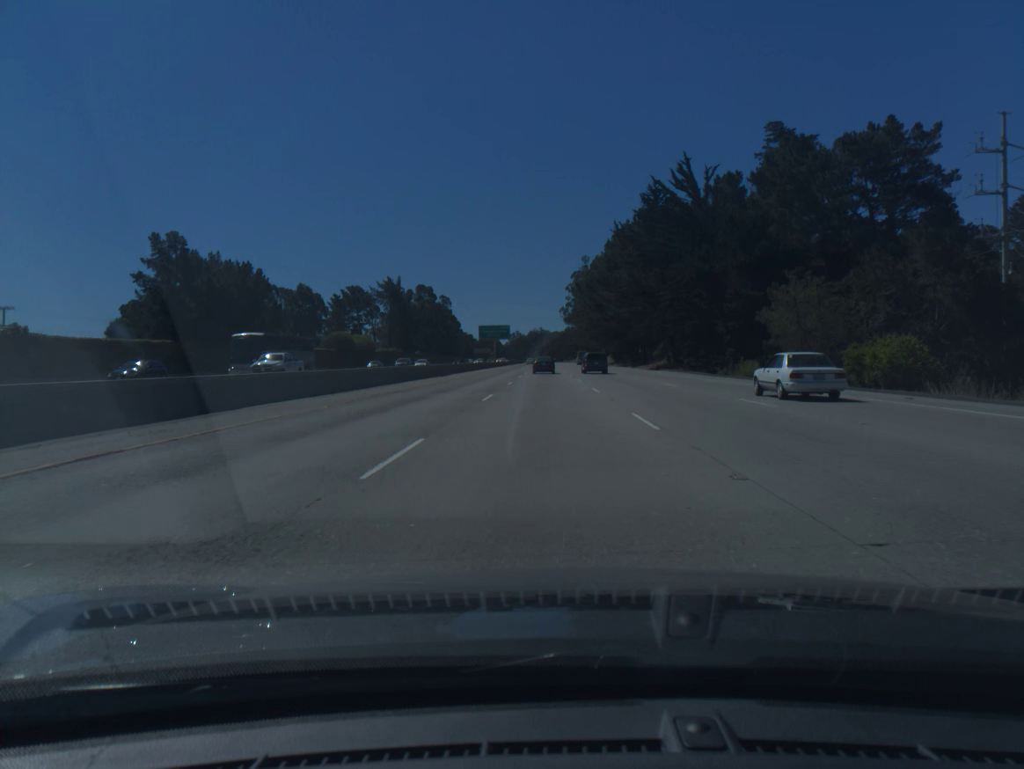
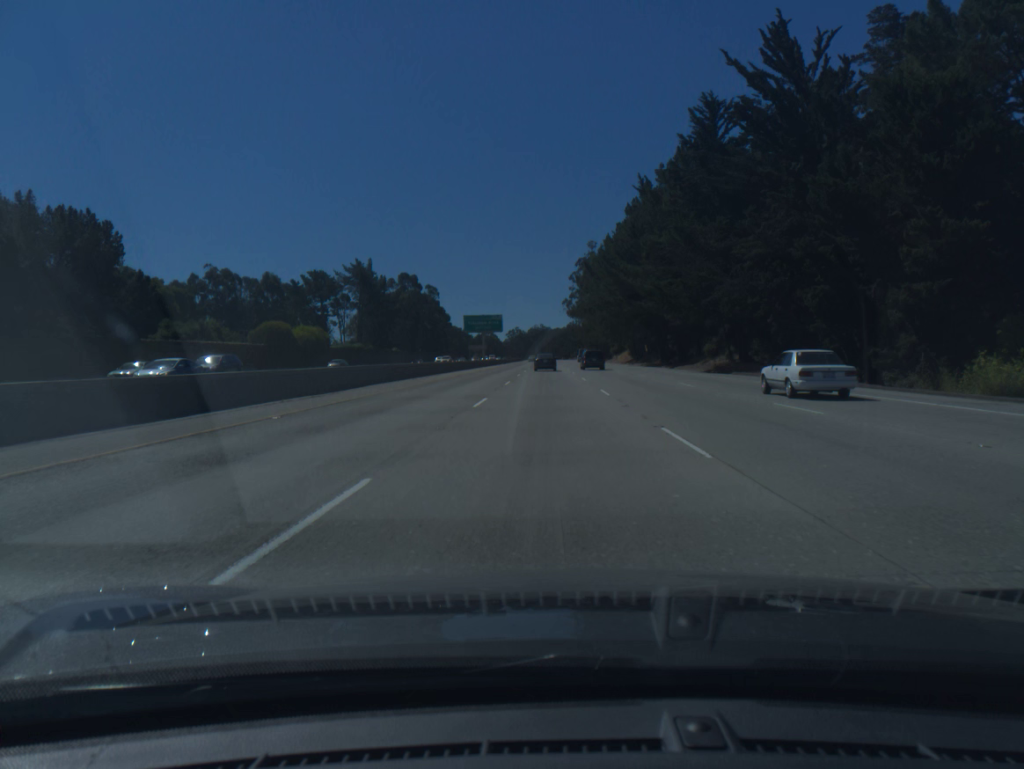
(0.0, +32.8) m; 0°
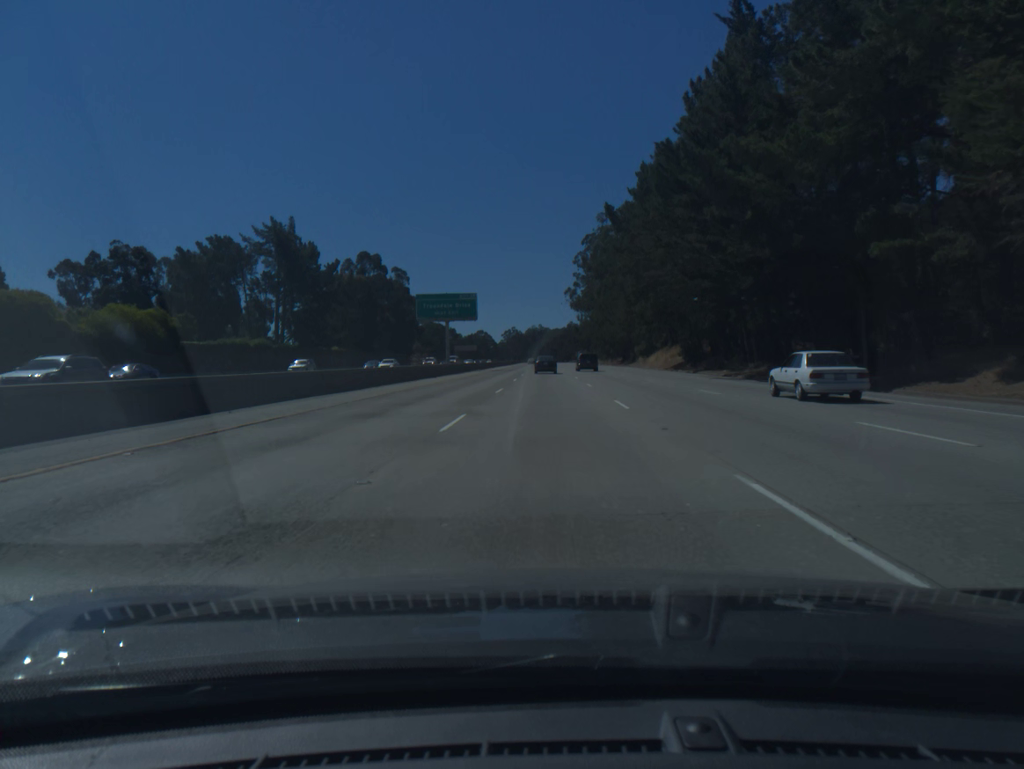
(0.0, +49.2) m; 0°
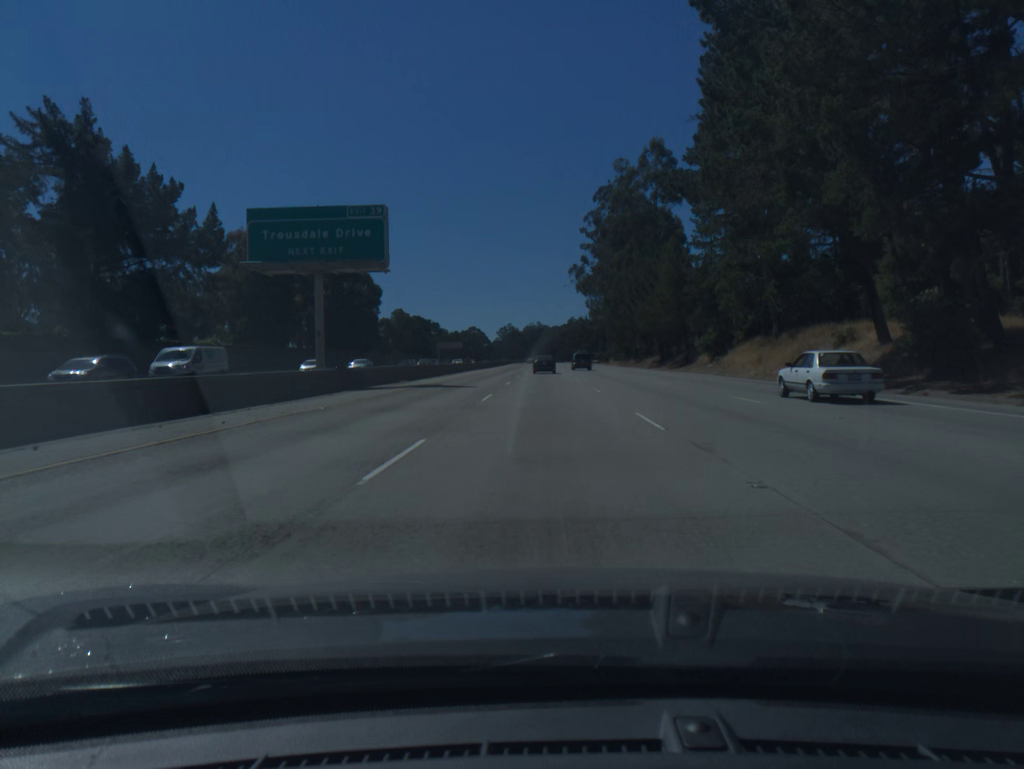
(0.0, +49.3) m; 0°
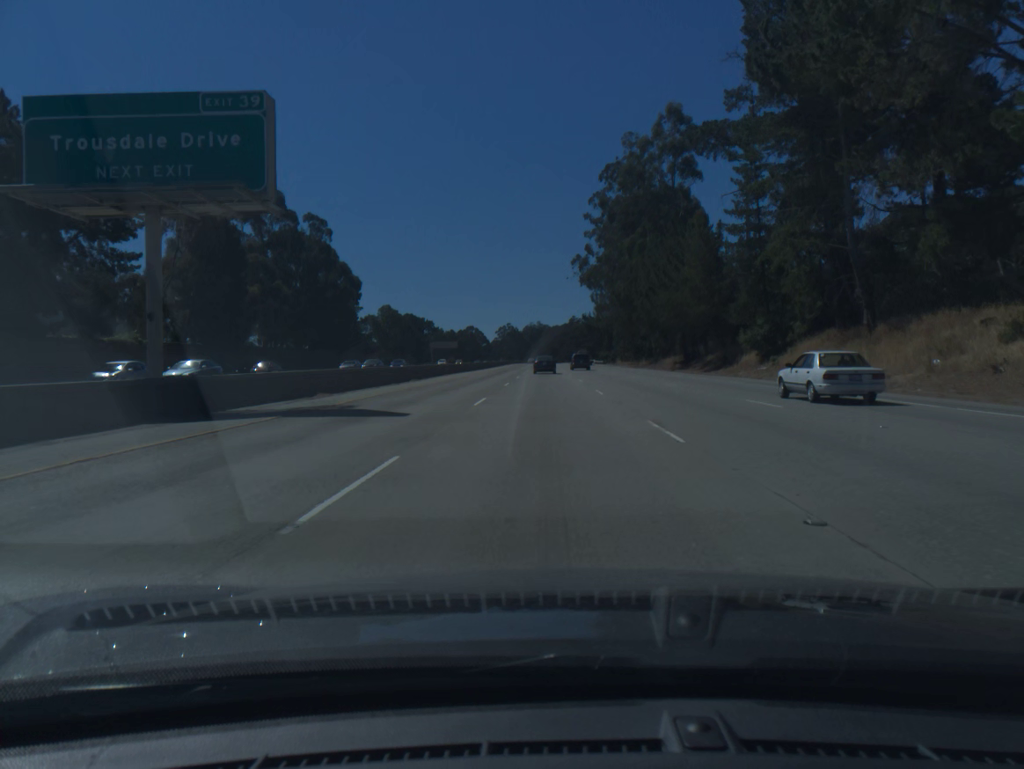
(0.0, +16.4) m; 0°
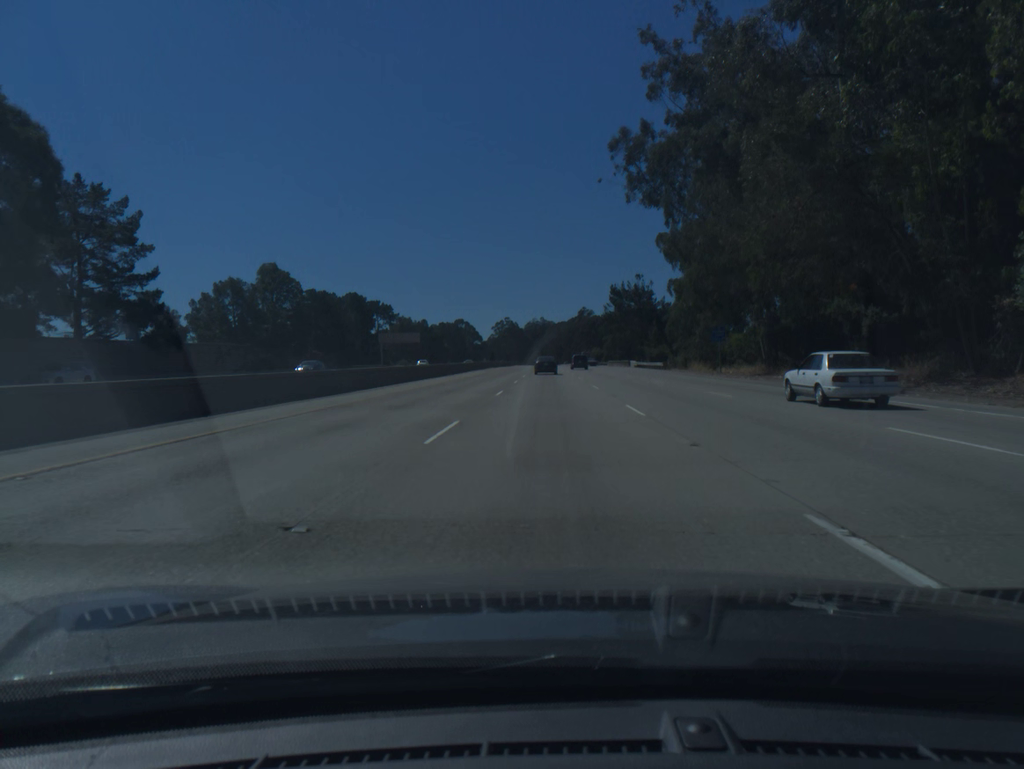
(-0.1, +82.2) m; 0°
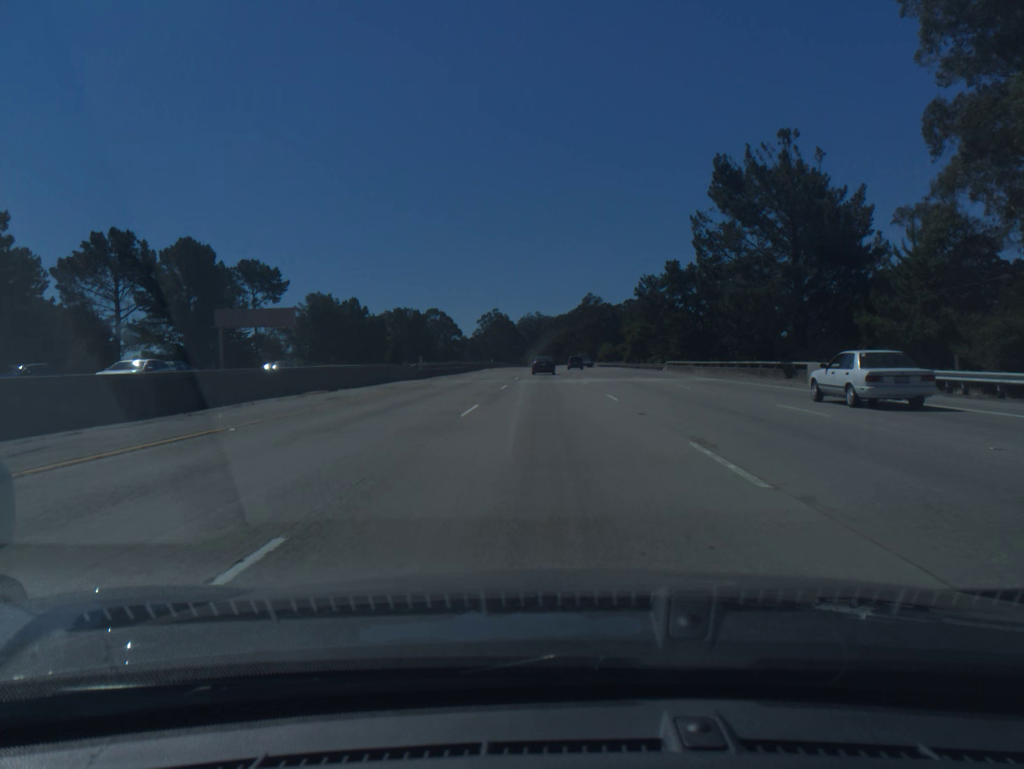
(+0.3, +82.1) m; 0°
